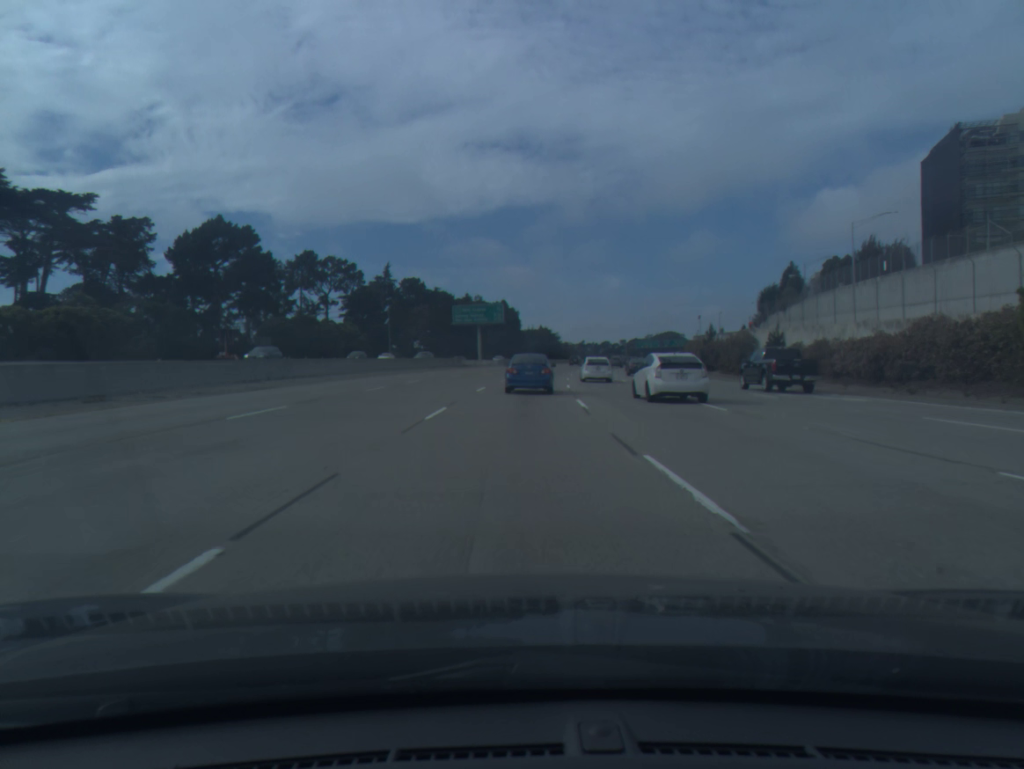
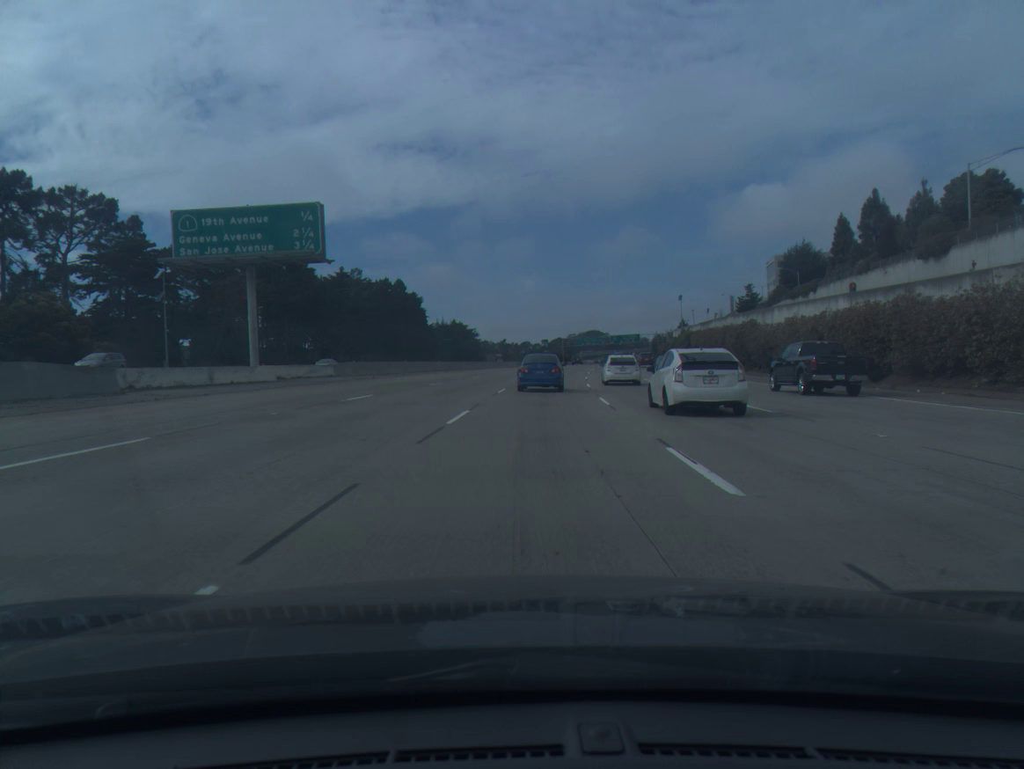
(+3.0, +72.0) m; +6°
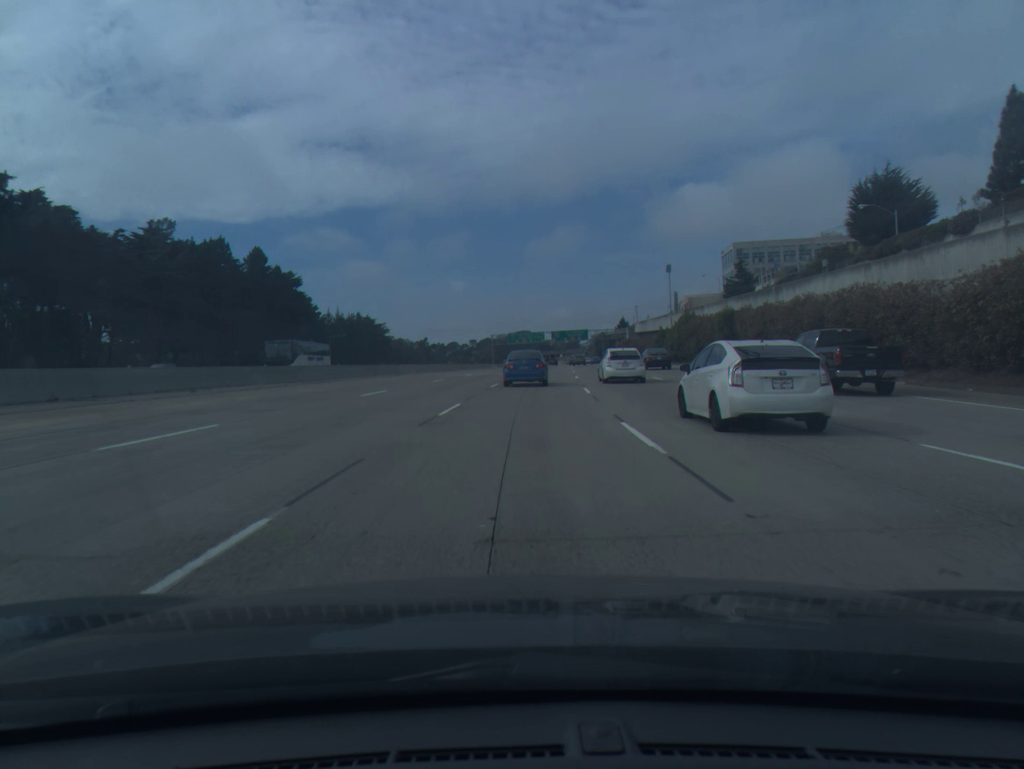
(+3.1, +55.0) m; +5°
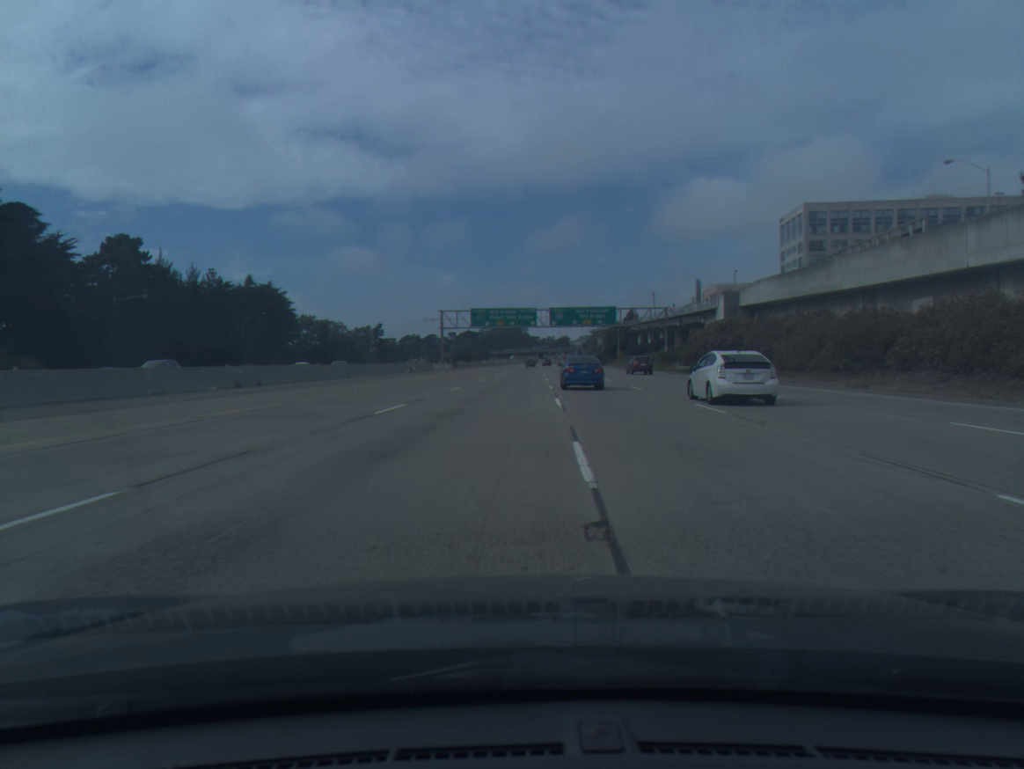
(+2.6, +94.5) m; +1°
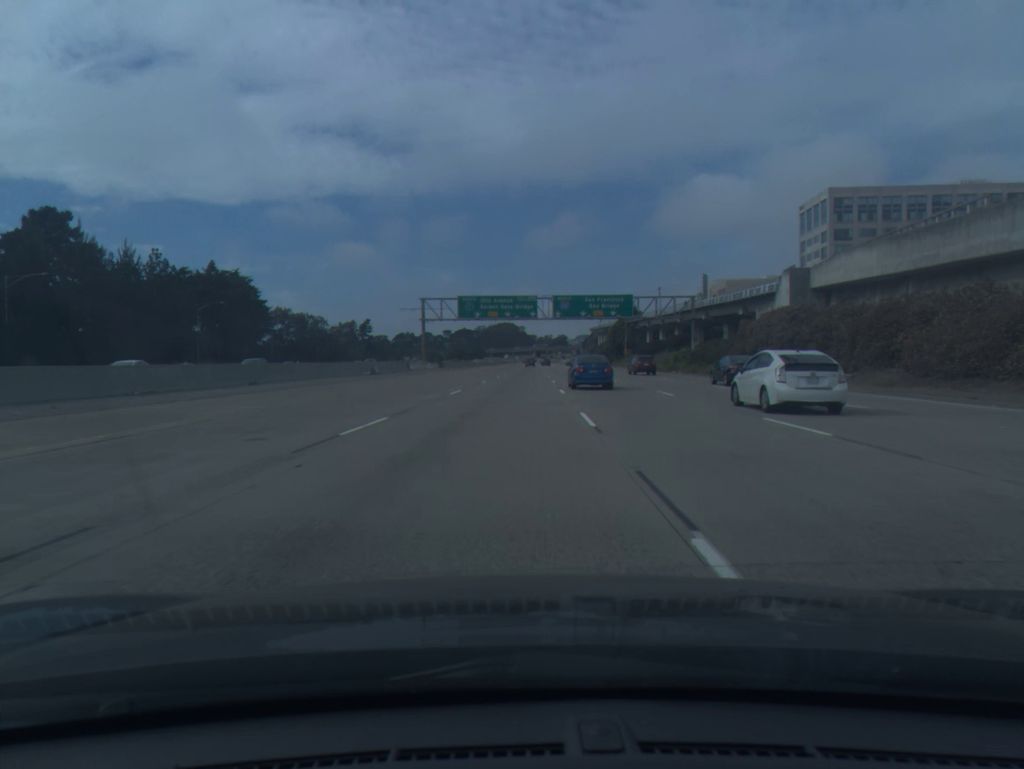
(0.0, +19.6) m; 0°
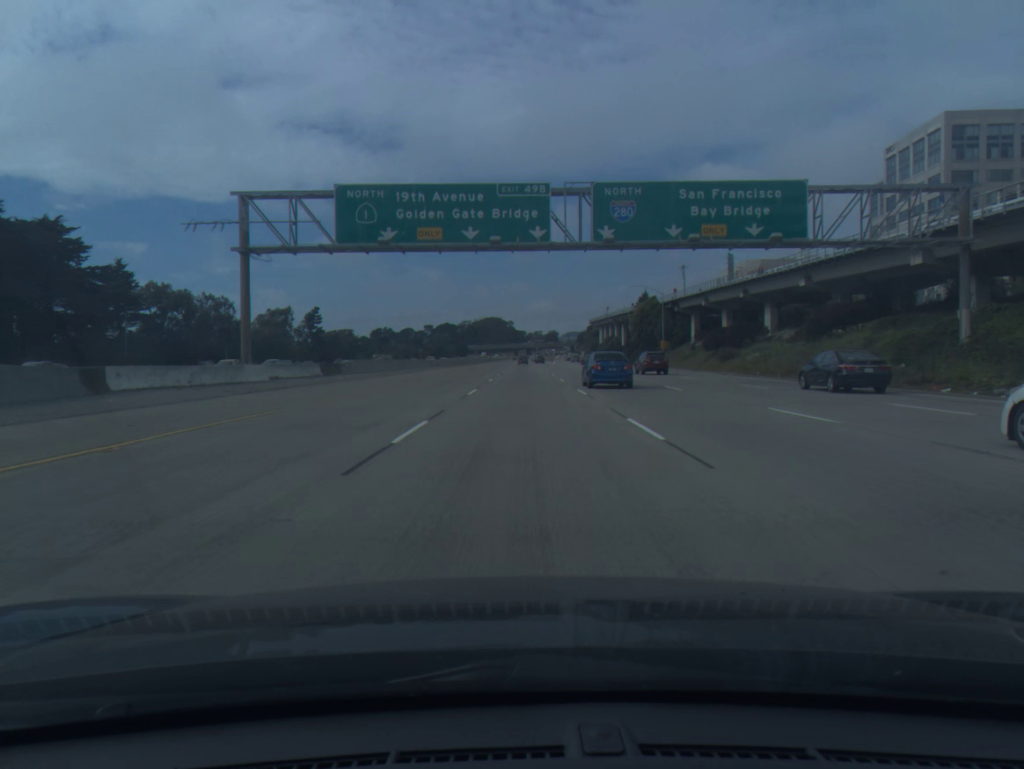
(+0.4, +60.2) m; +1°
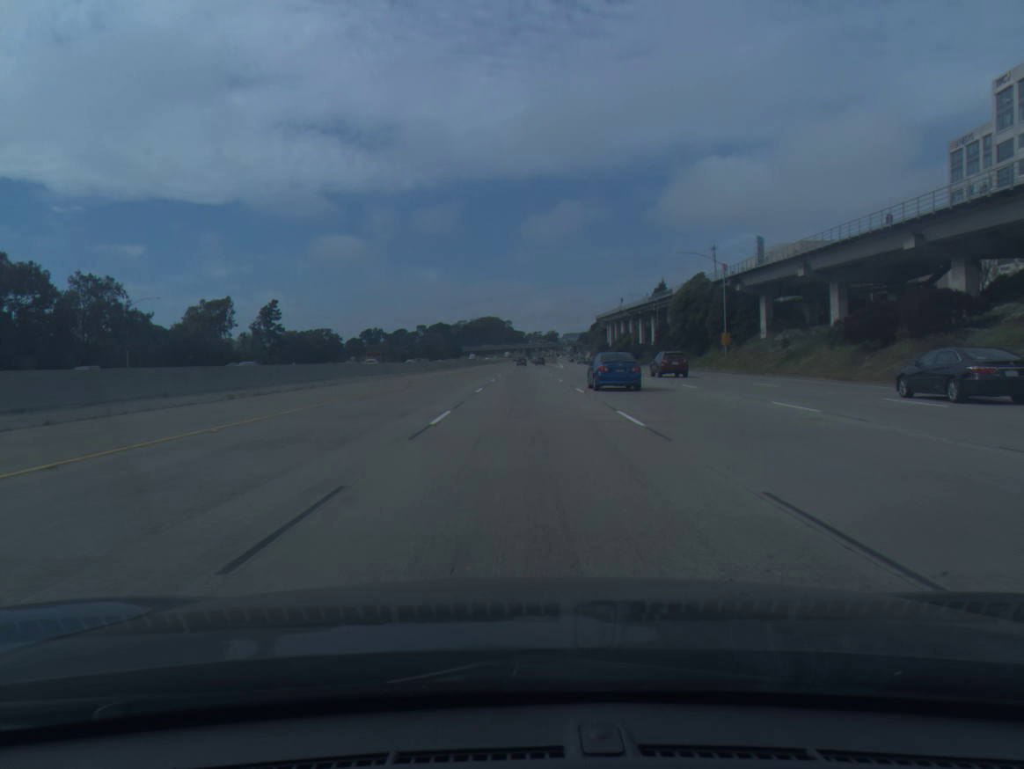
(+0.3, +40.0) m; 0°
